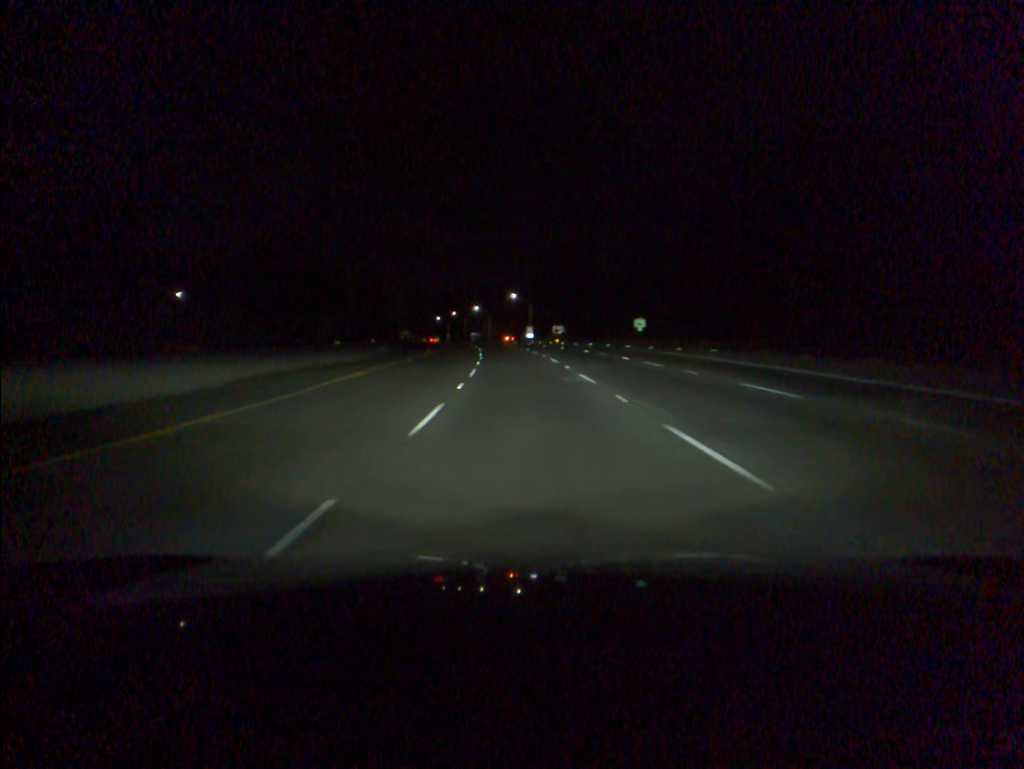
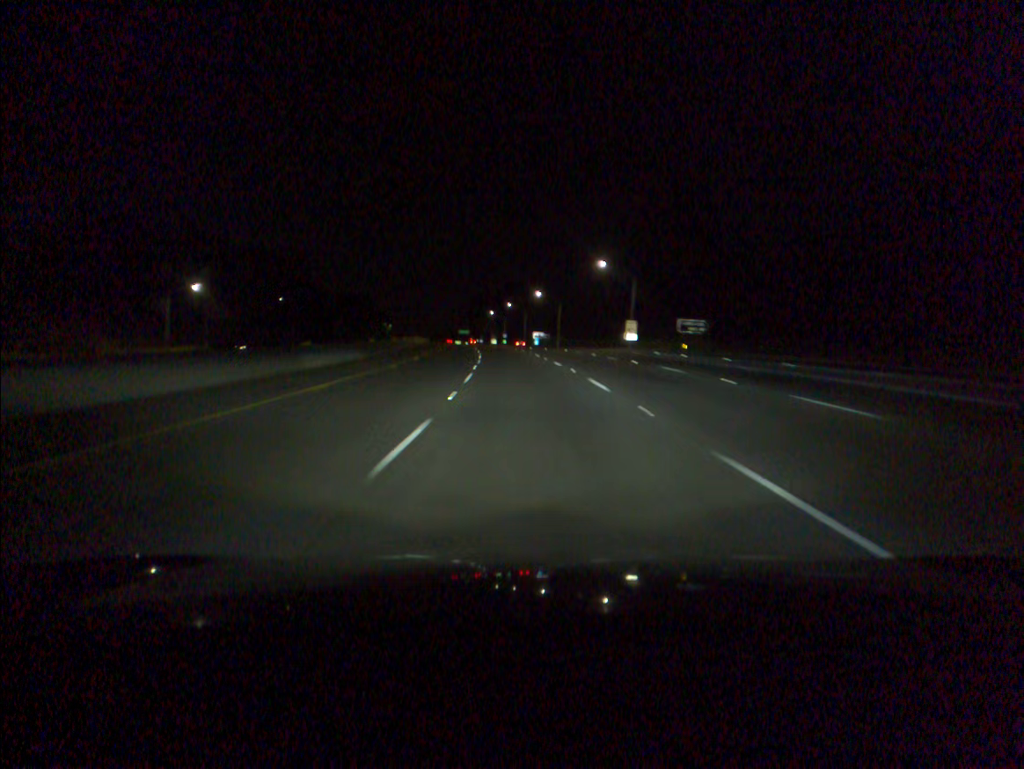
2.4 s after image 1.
(-3.5, +75.6) m; -5°
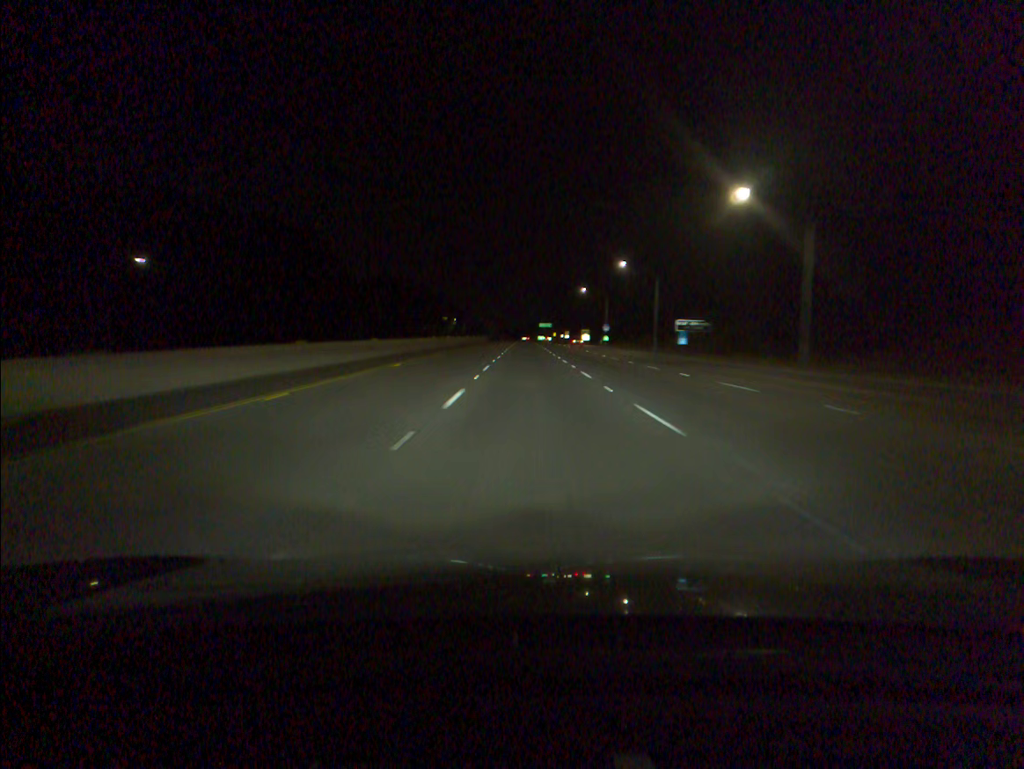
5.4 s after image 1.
(-5.5, +95.3) m; -6°
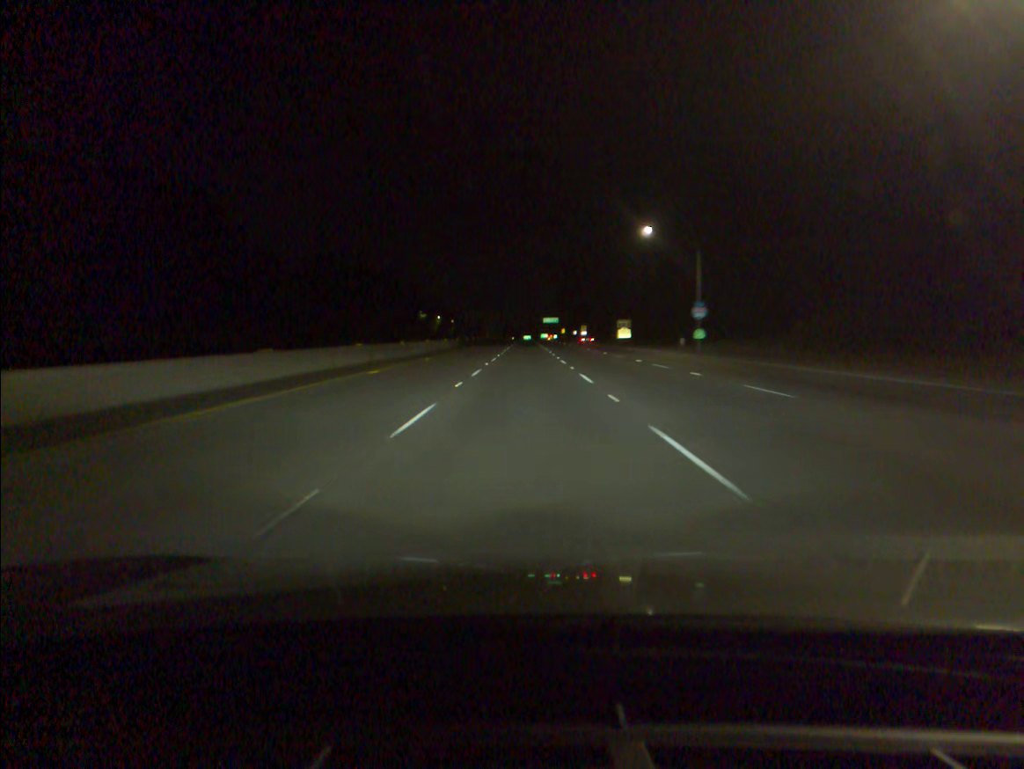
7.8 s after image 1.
(-0.3, +76.5) m; 0°
